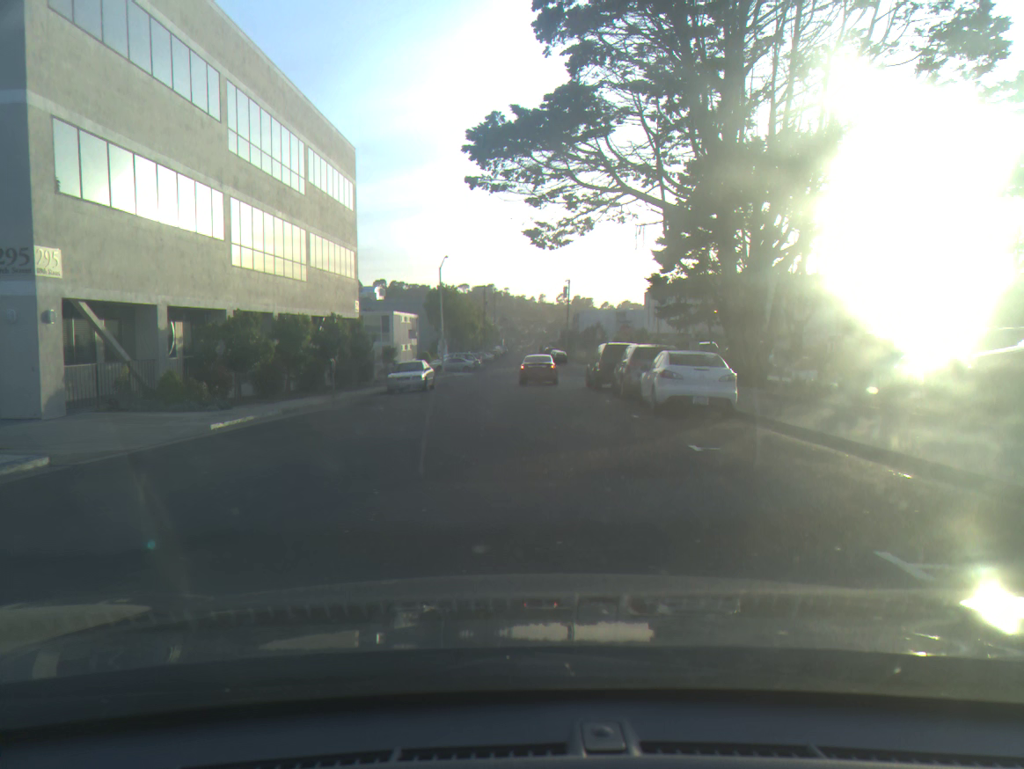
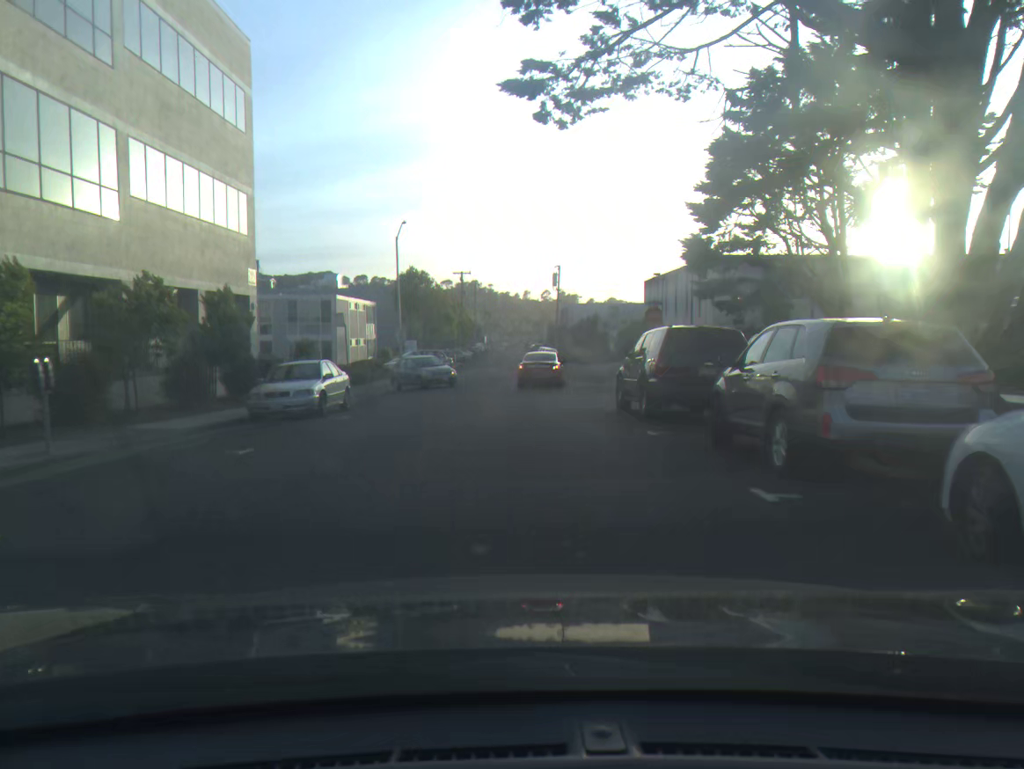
(+0.1, +15.4) m; +1°
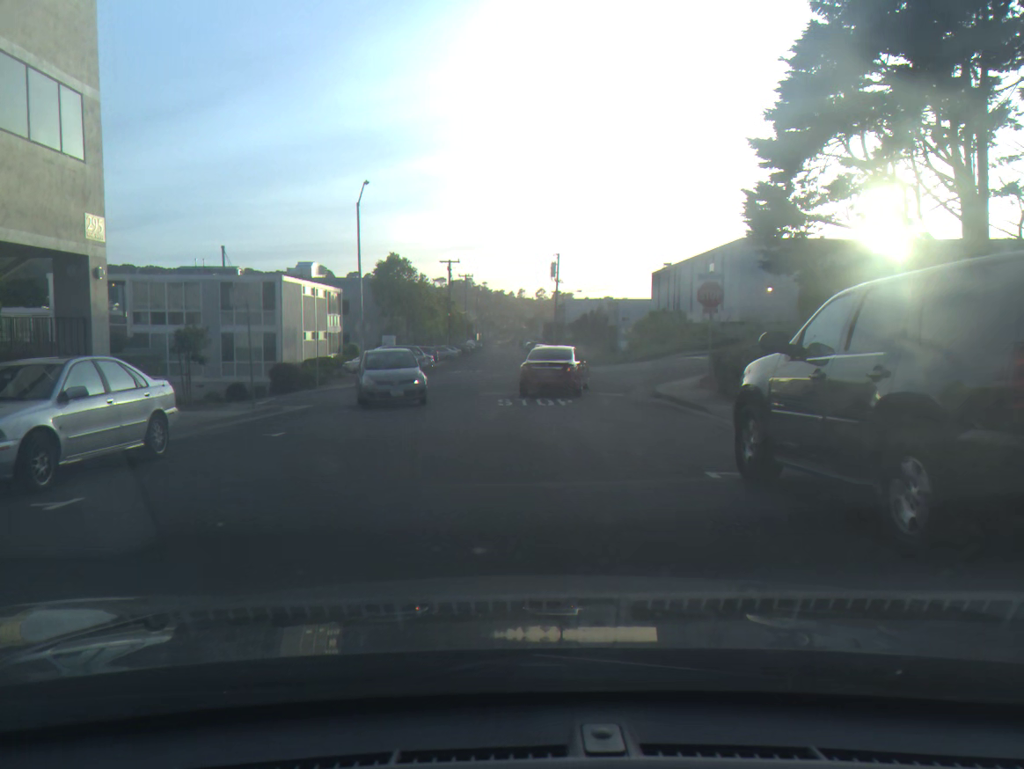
(+0.1, +10.9) m; 0°
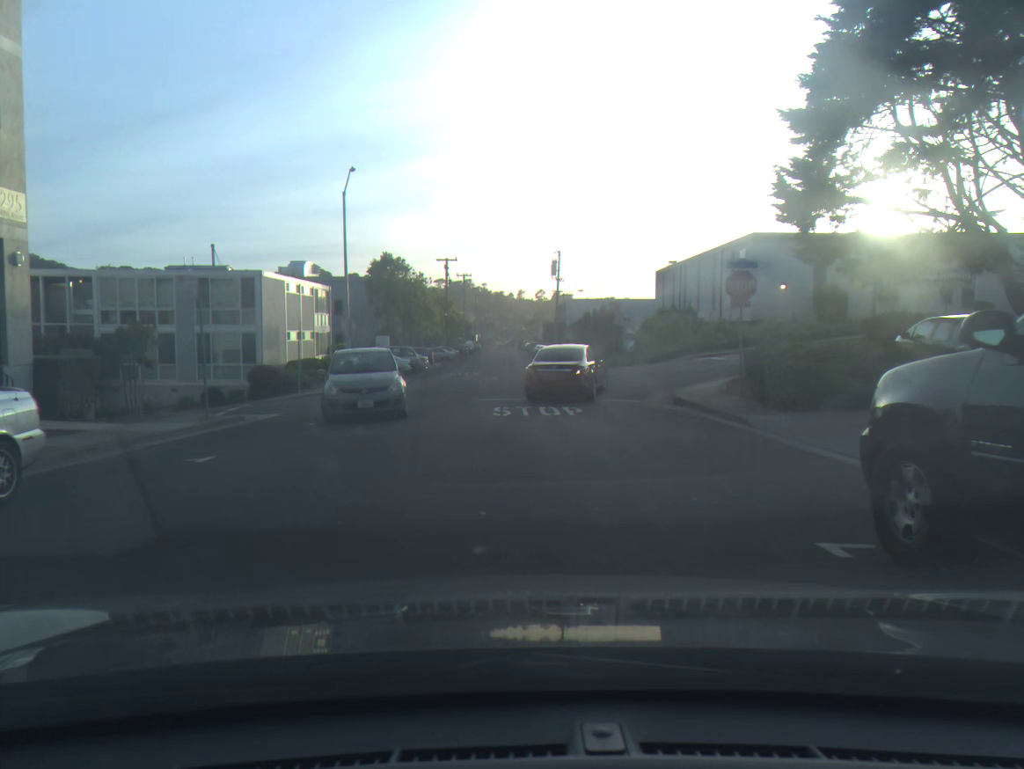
(0.0, +3.1) m; 0°
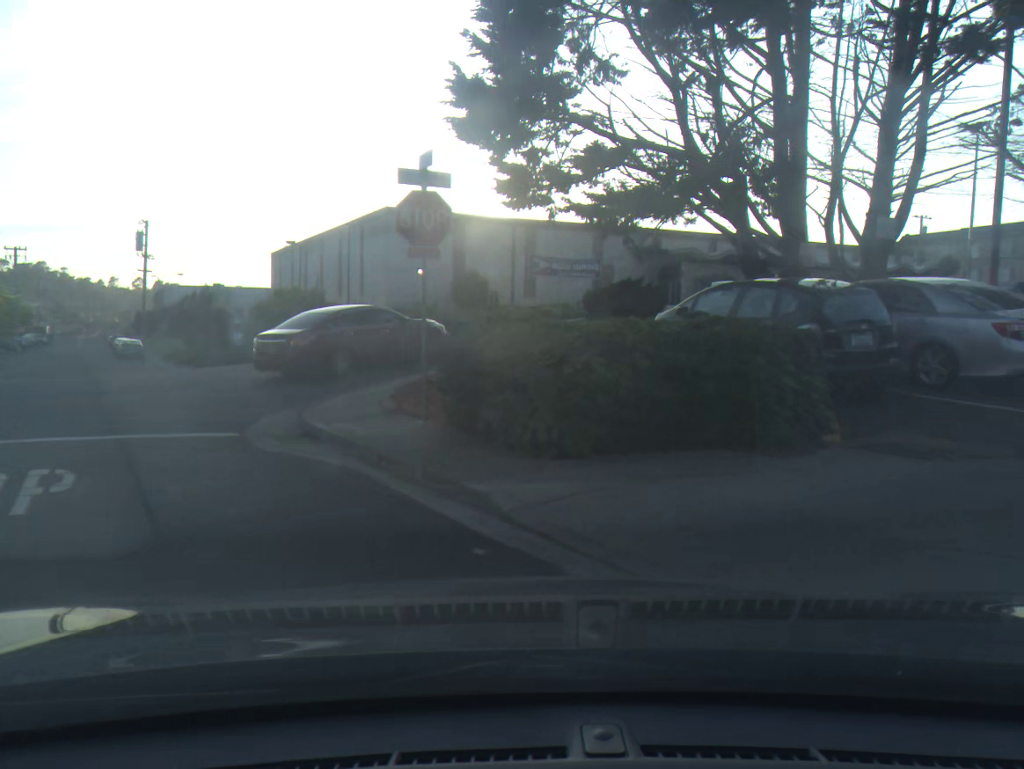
(+1.5, +9.4) m; +45°
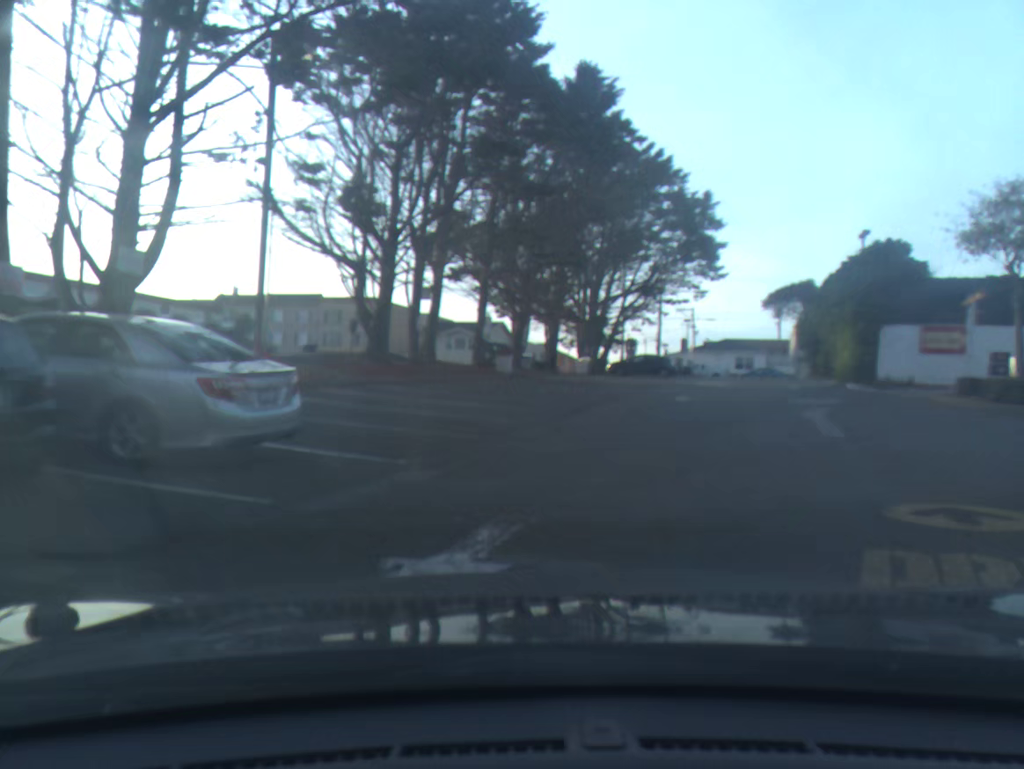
(+1.5, +3.1) m; +47°
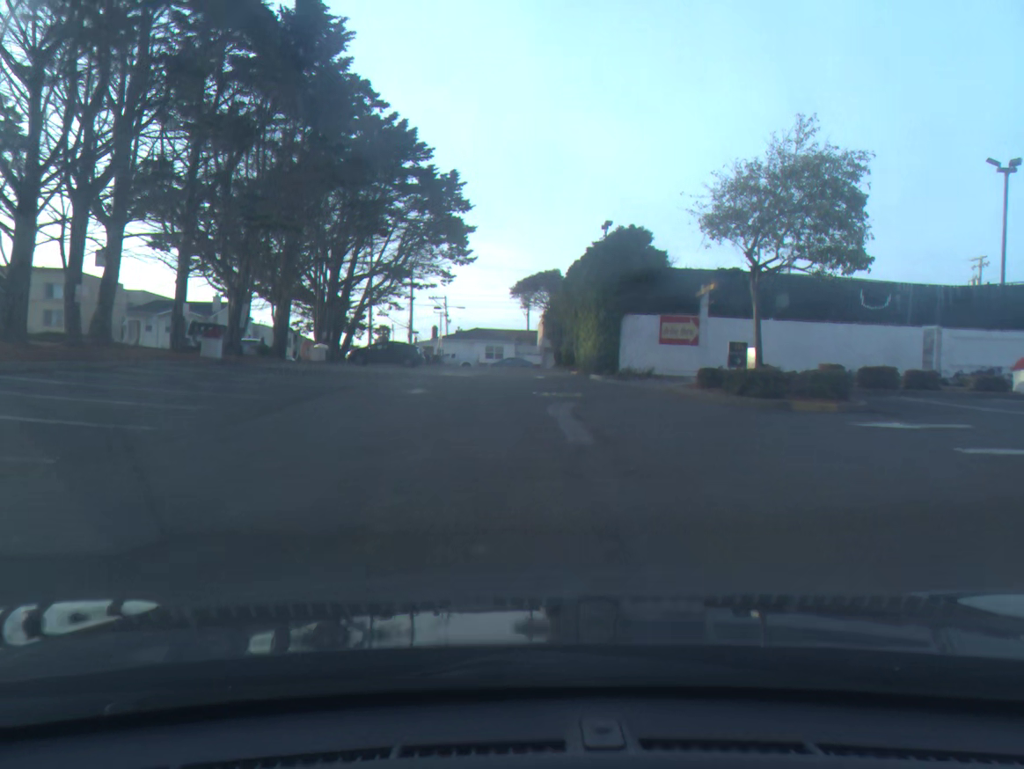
(0.0, +3.2) m; +2°
